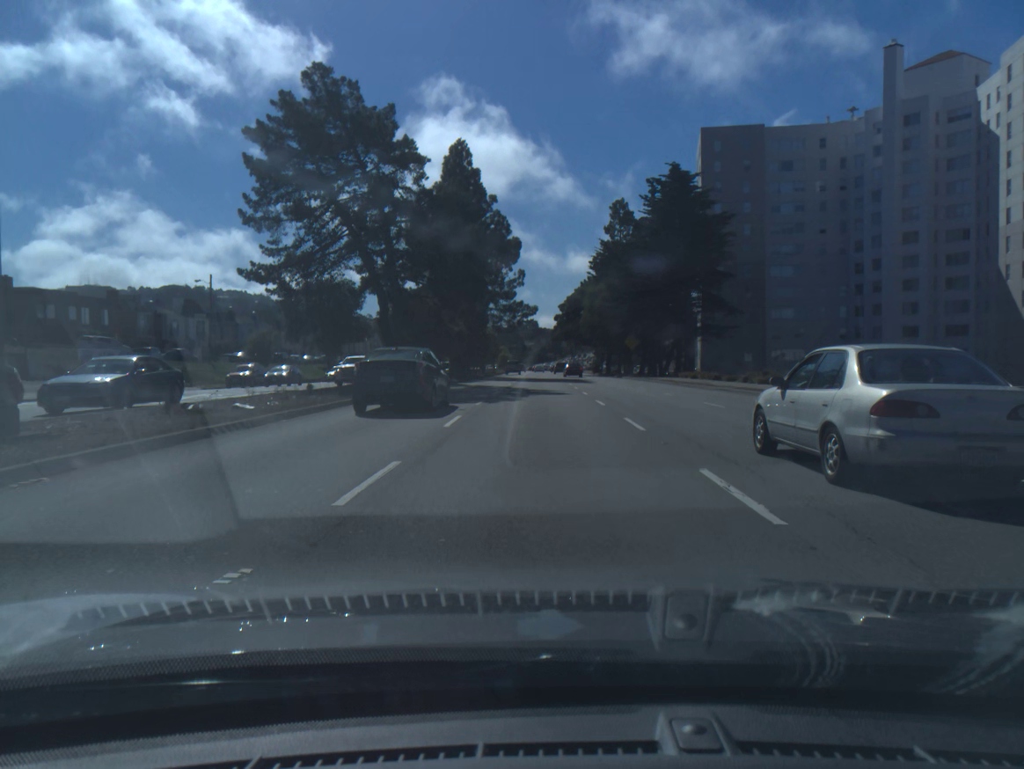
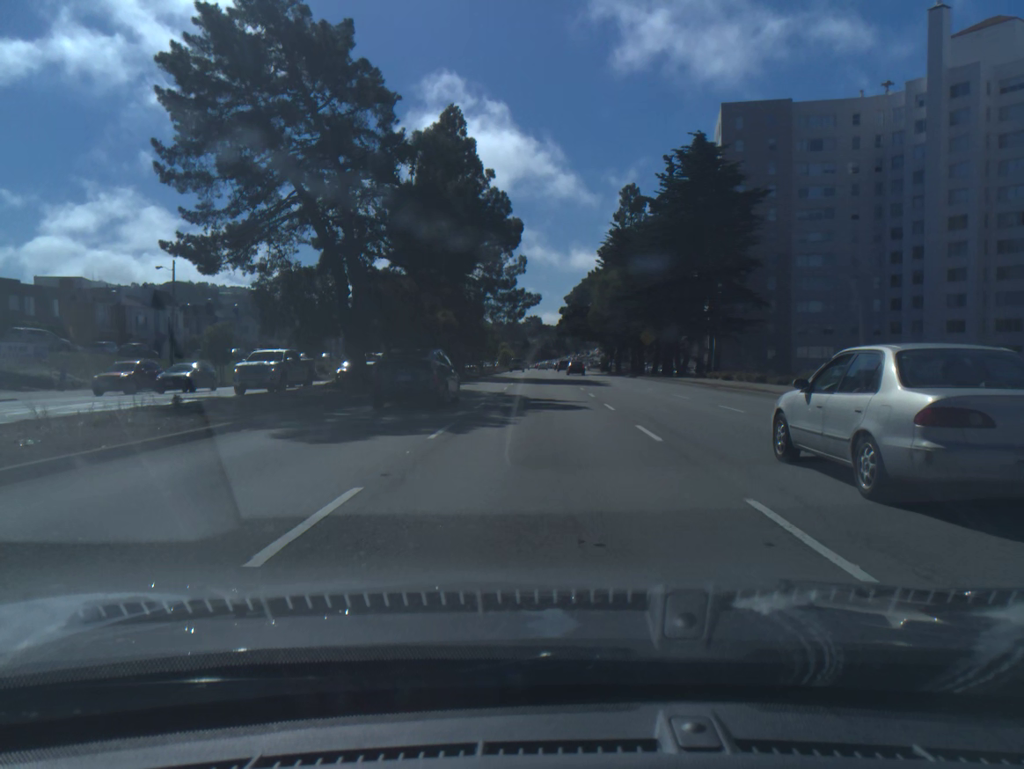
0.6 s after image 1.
(0.0, +9.3) m; 0°
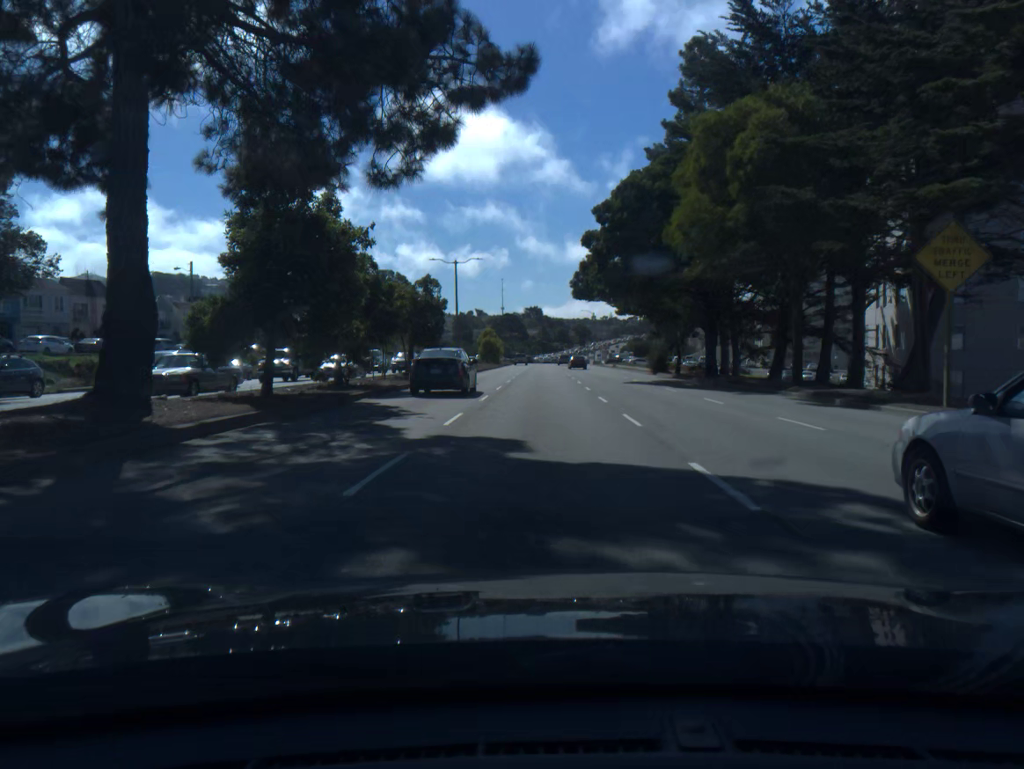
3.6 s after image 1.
(+0.1, +49.8) m; 0°
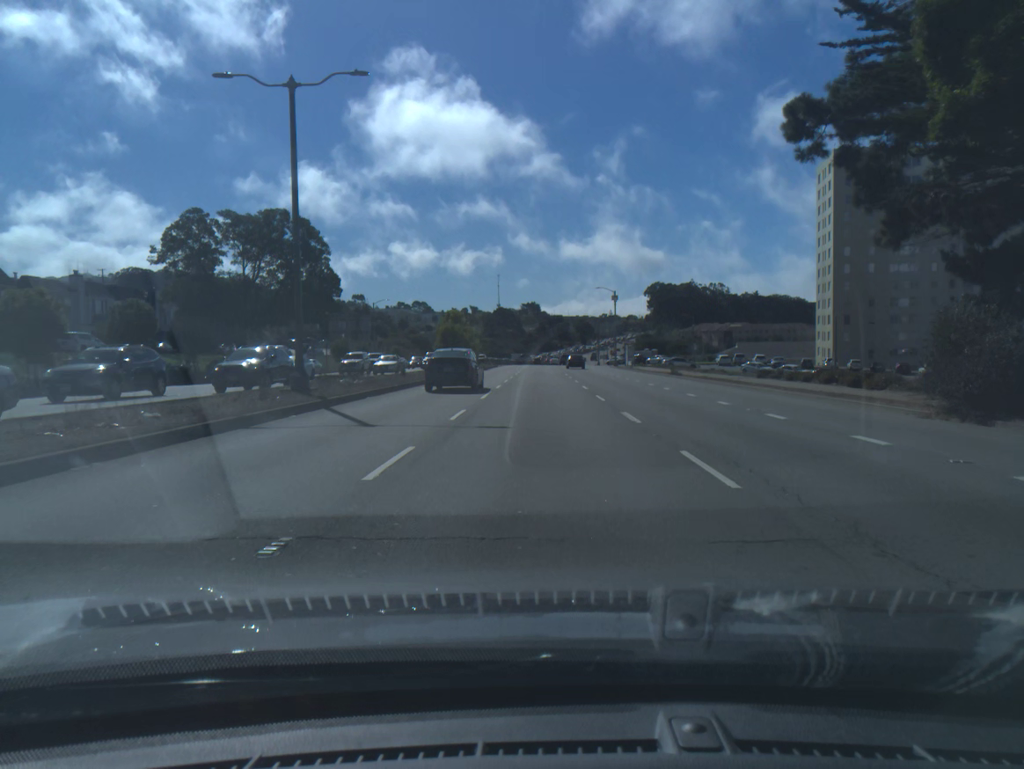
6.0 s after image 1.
(-0.1, +43.5) m; 0°
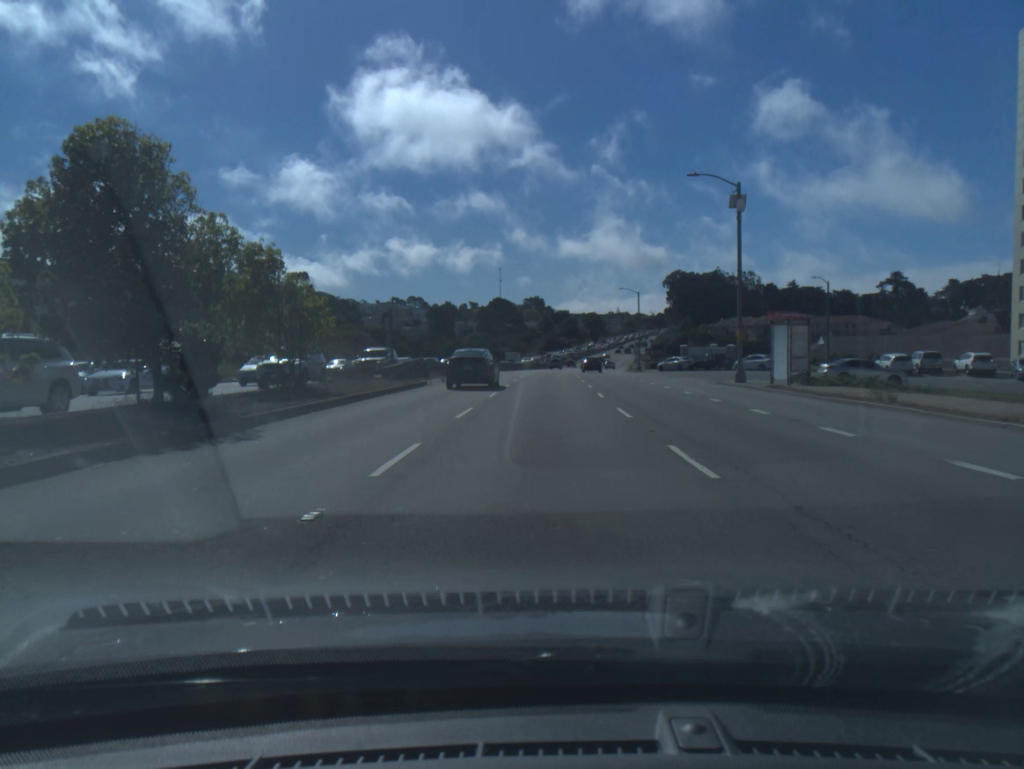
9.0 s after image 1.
(-0.2, +58.4) m; 0°
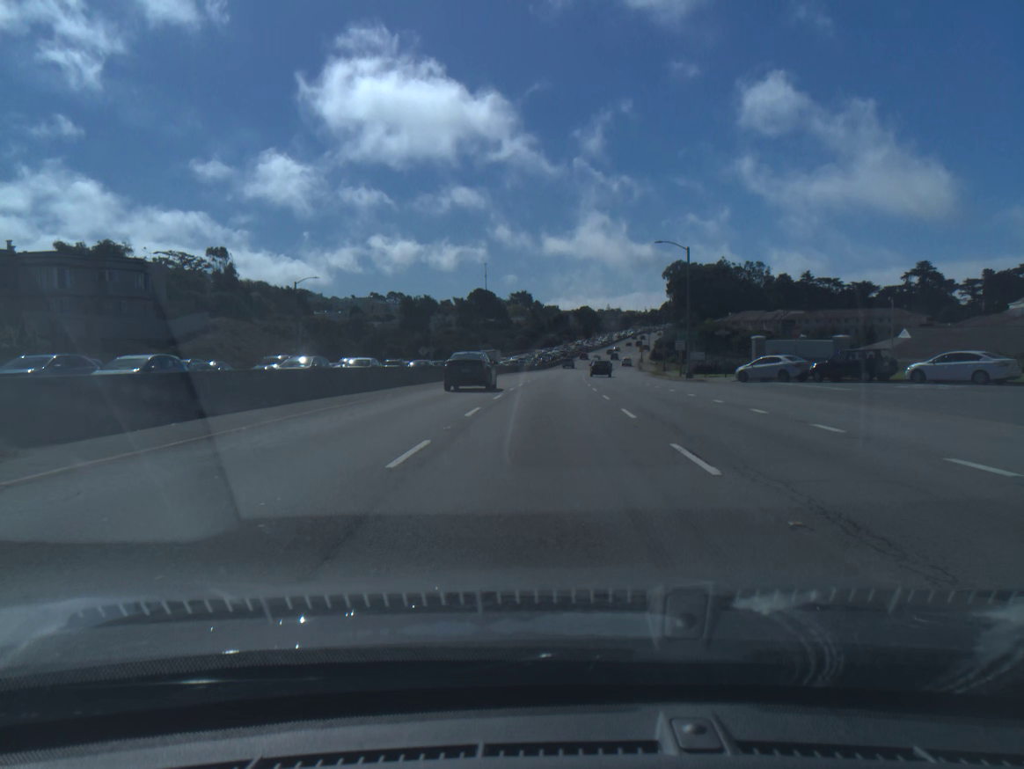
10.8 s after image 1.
(+0.2, +36.9) m; +1°
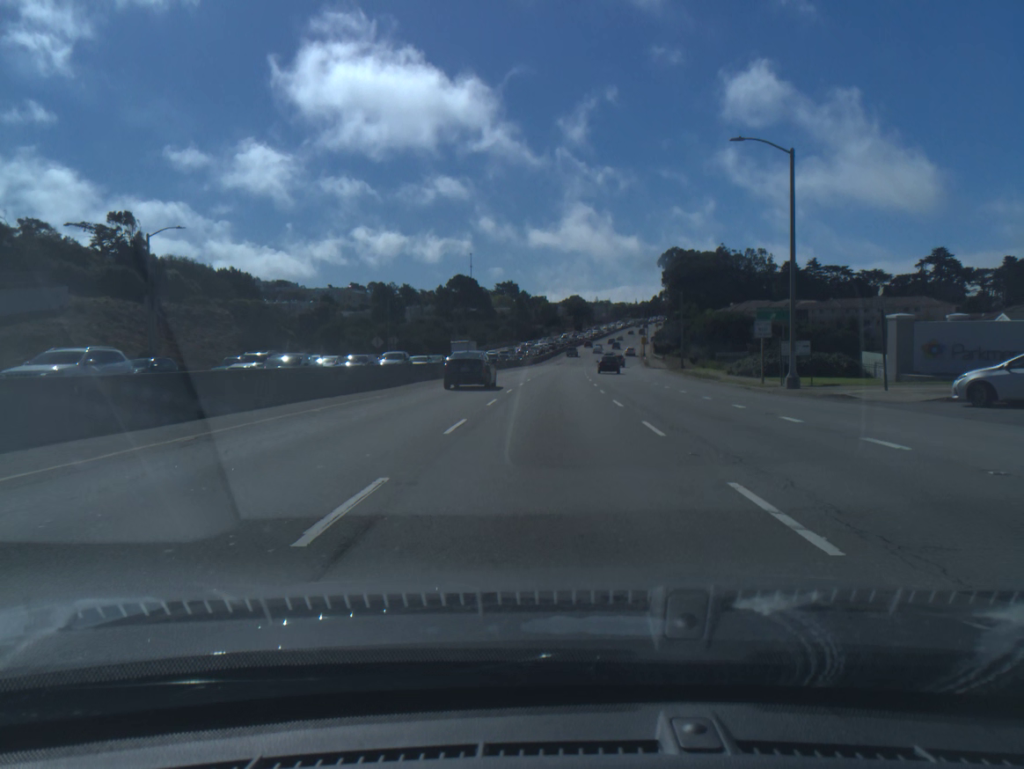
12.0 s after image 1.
(+0.2, +25.3) m; +1°
